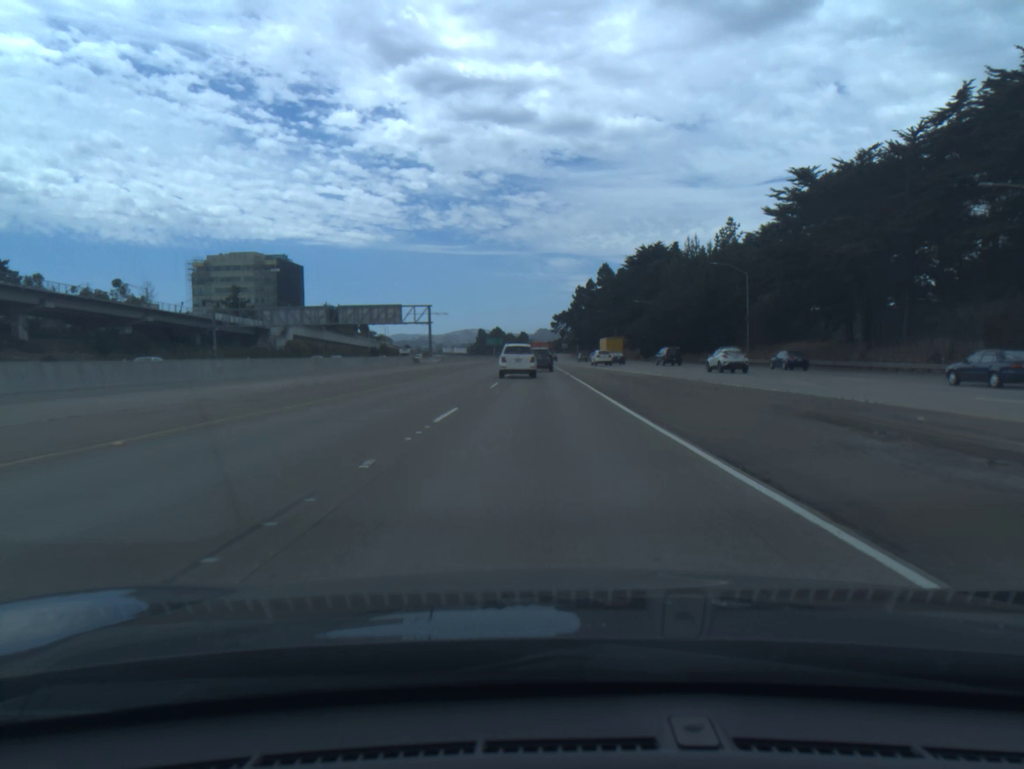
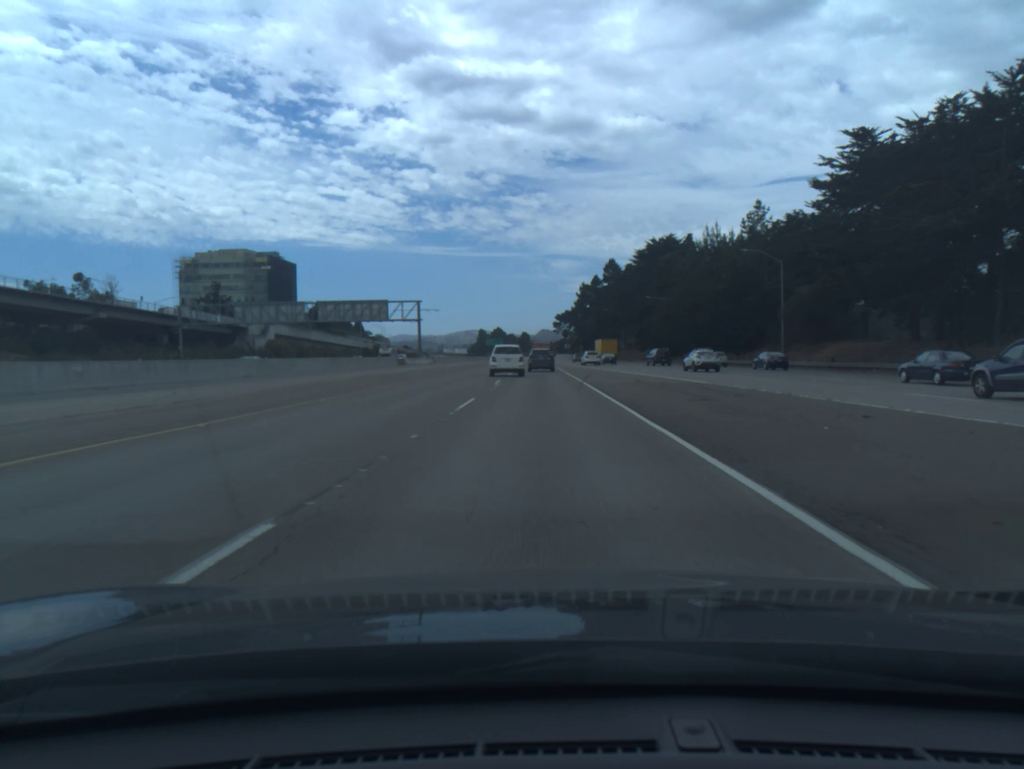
(0.0, +12.3) m; 0°
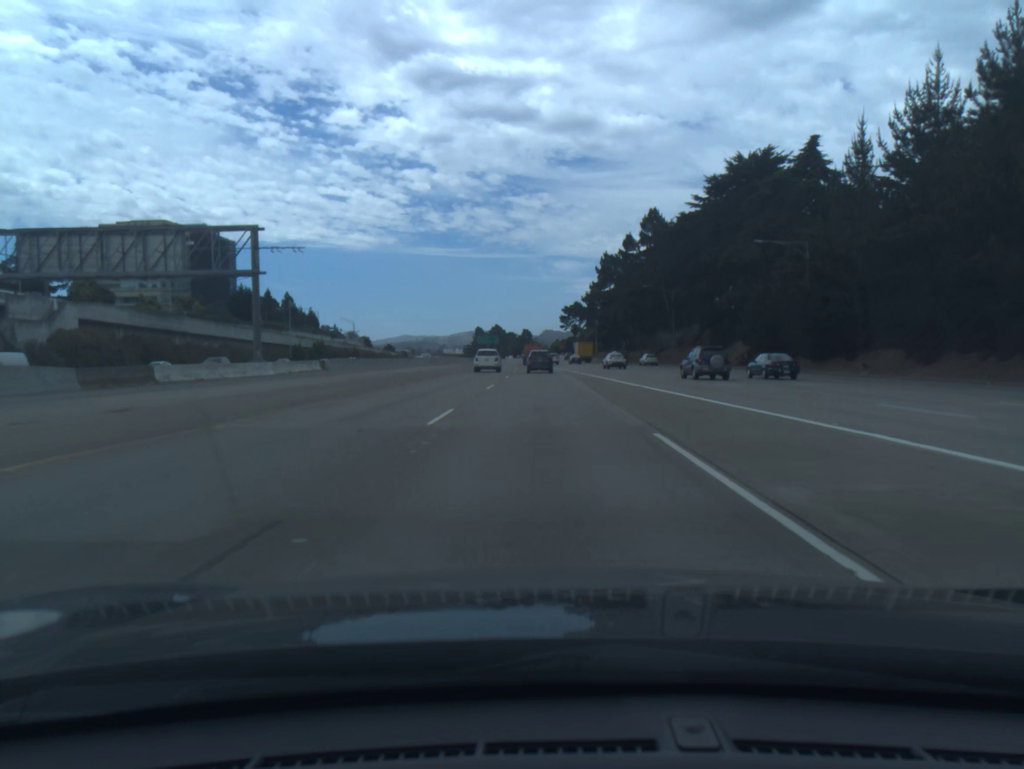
(-0.1, +63.2) m; 0°
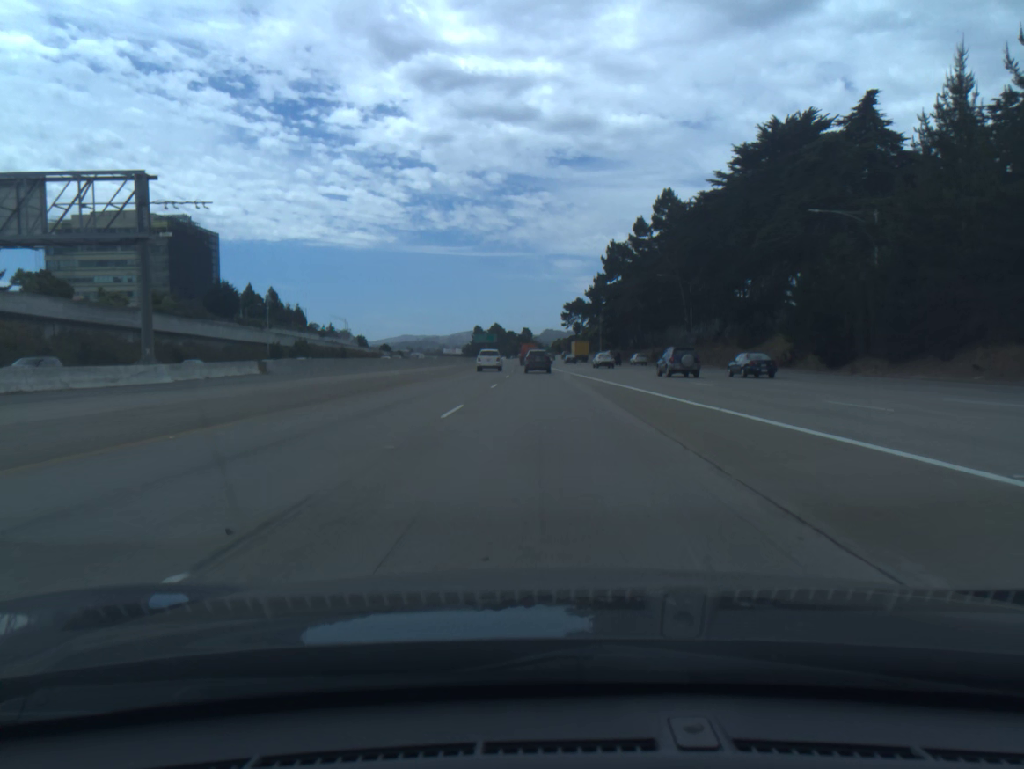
(0.0, +12.9) m; 0°
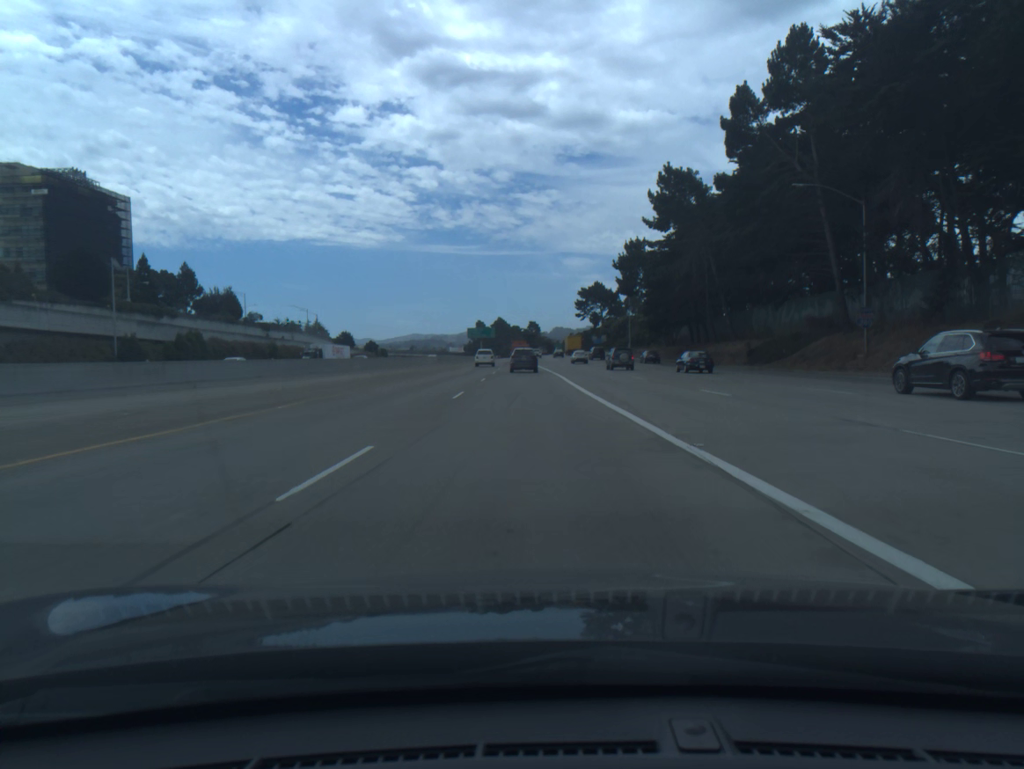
(0.0, +52.3) m; -1°
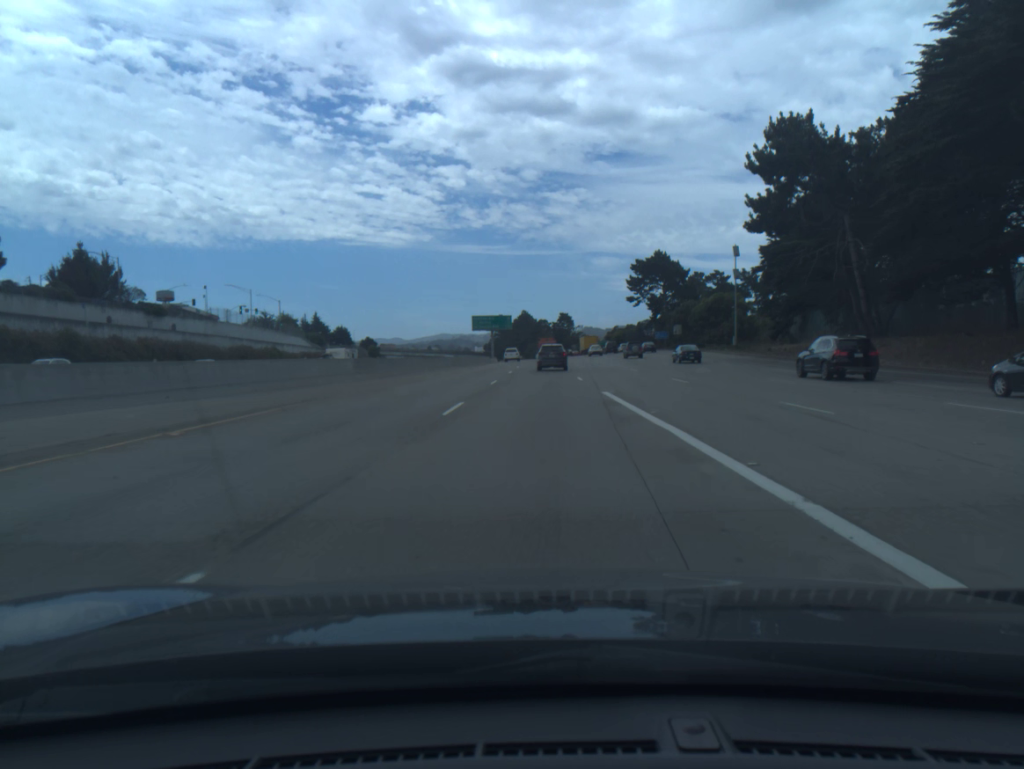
(-1.7, +64.7) m; -2°
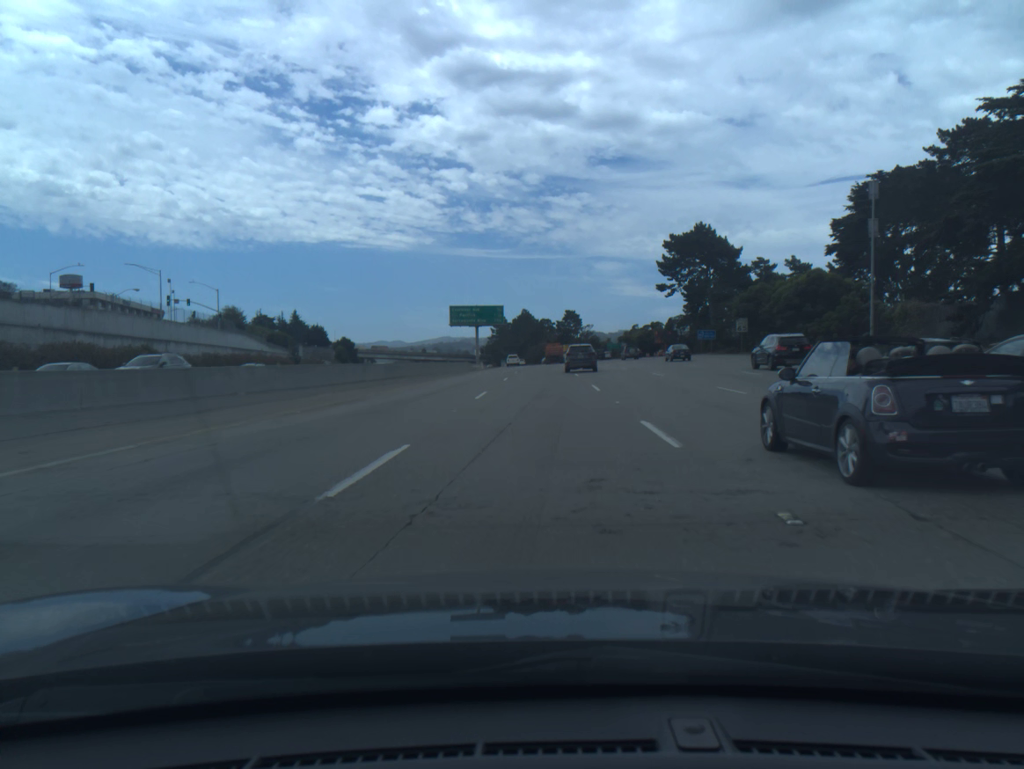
(-0.1, +38.1) m; 0°
